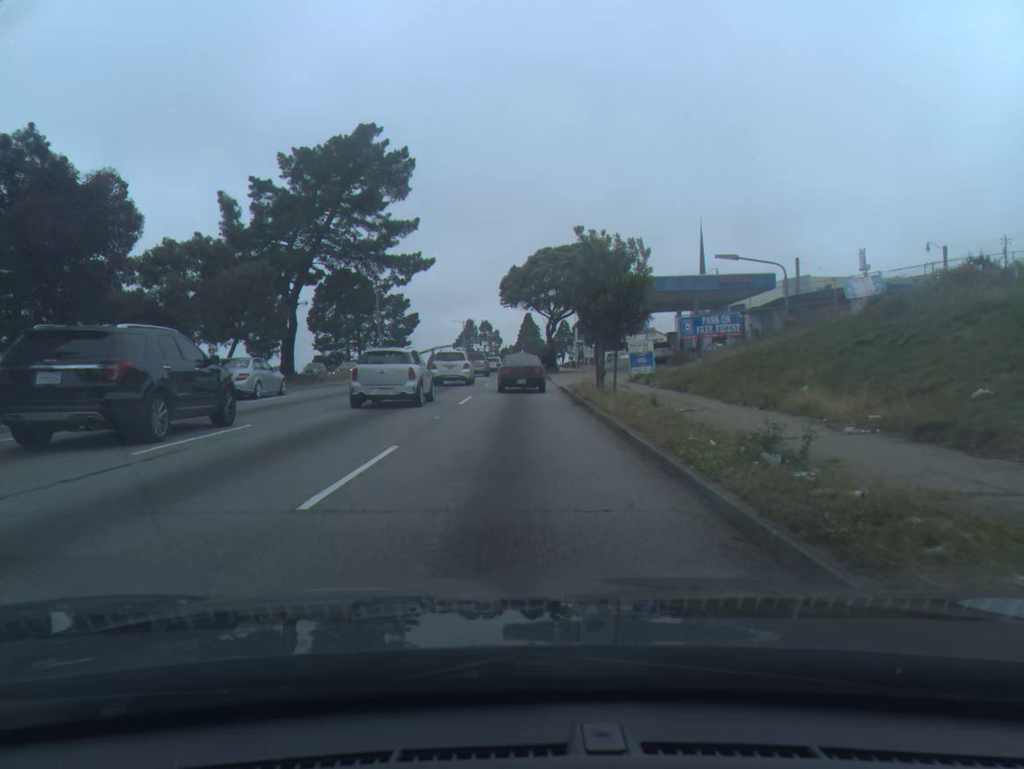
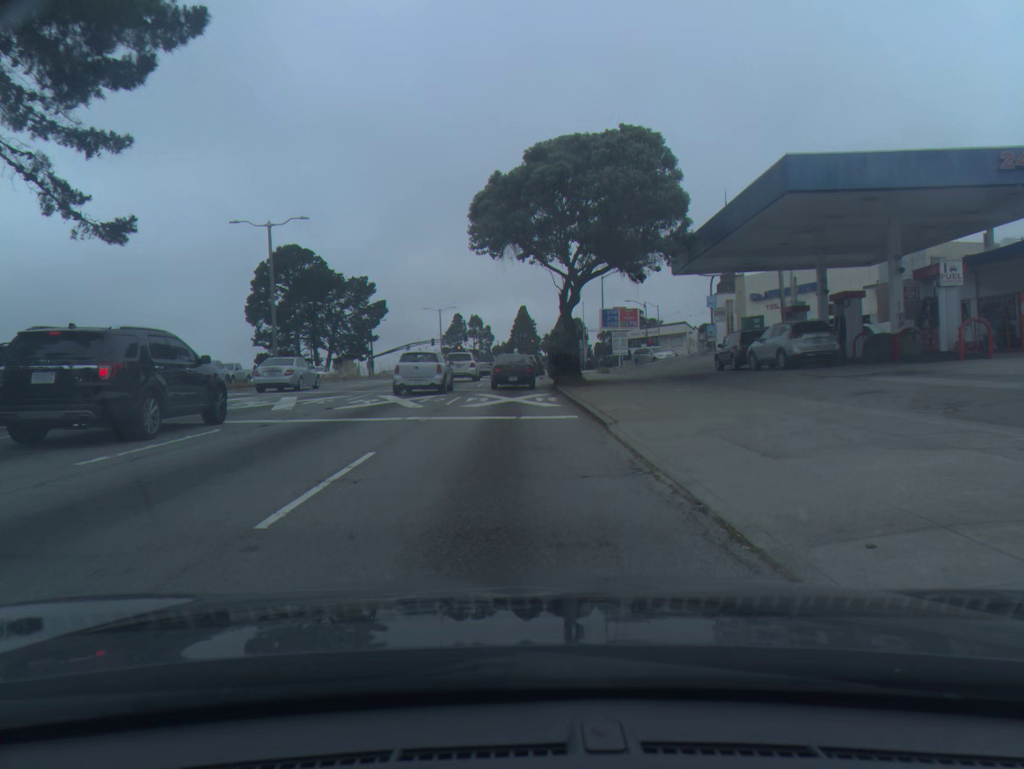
(+0.2, +30.3) m; 0°
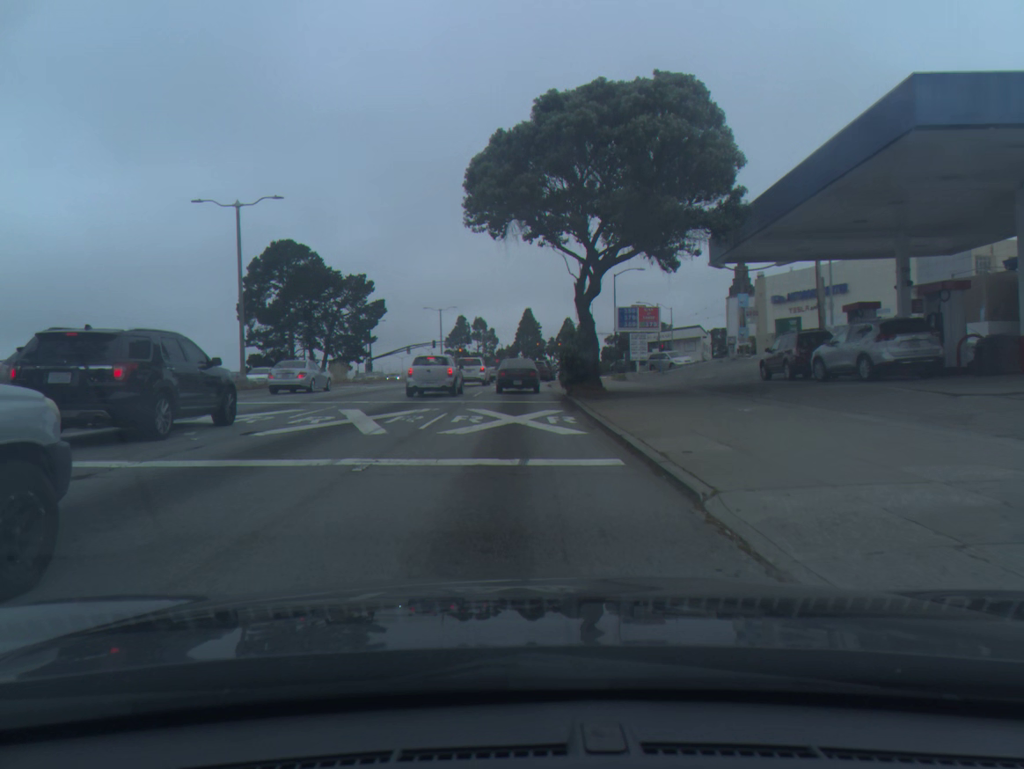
(0.0, +6.2) m; 0°
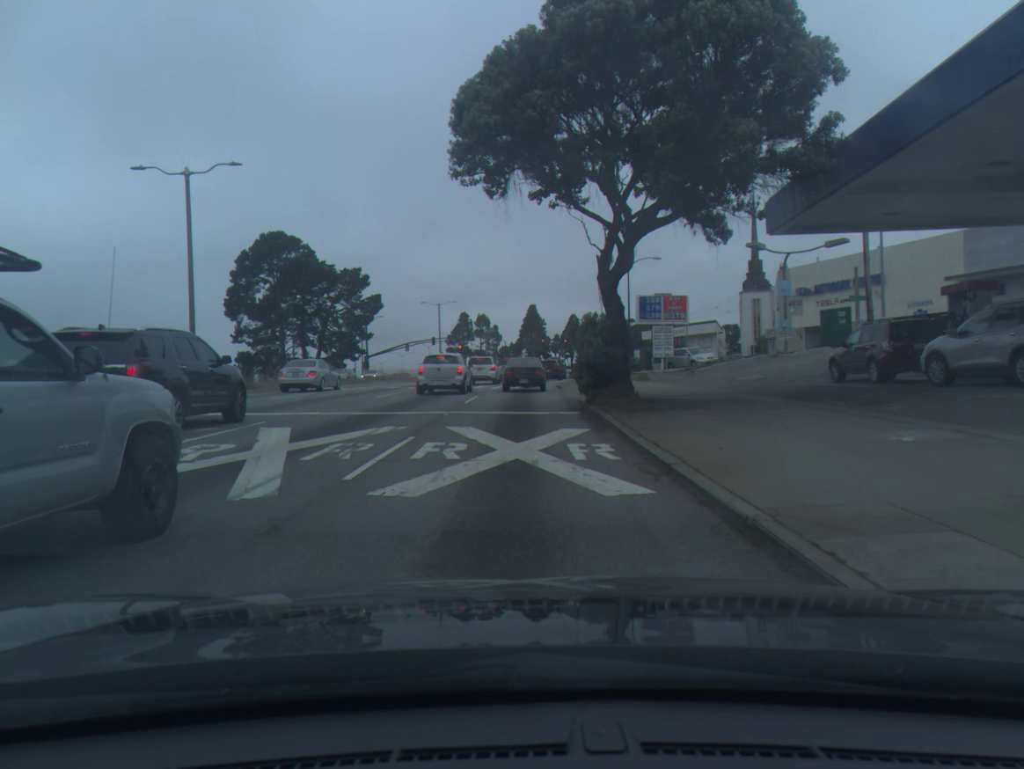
(0.0, +6.4) m; 0°
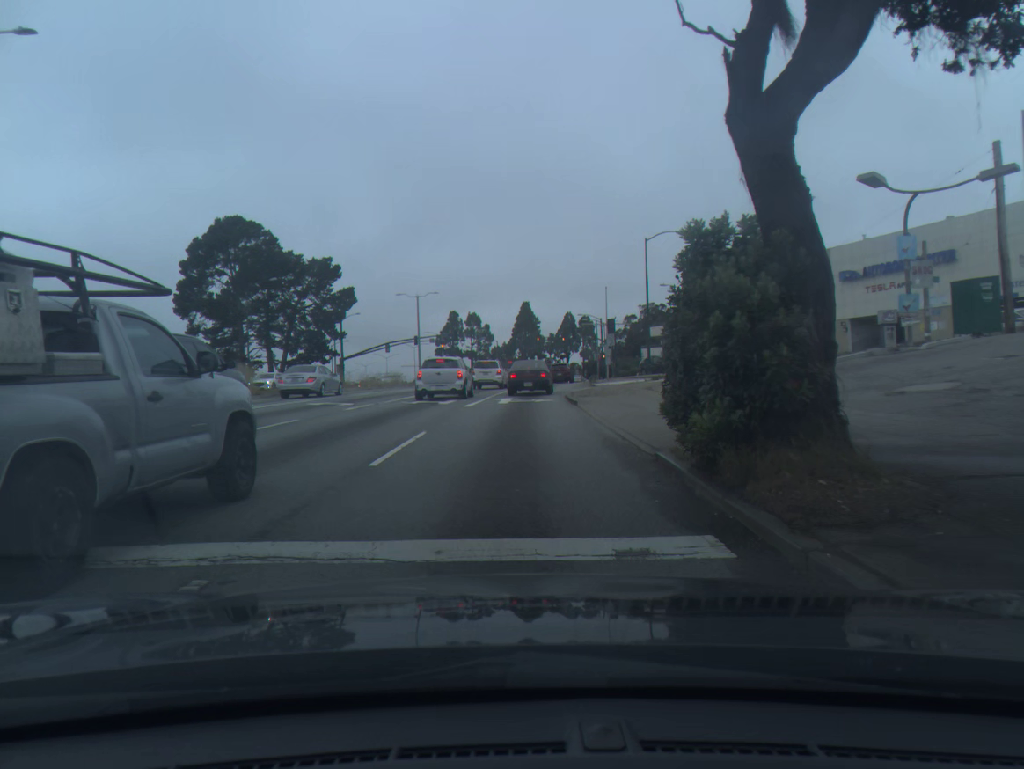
(+0.1, +13.1) m; +1°
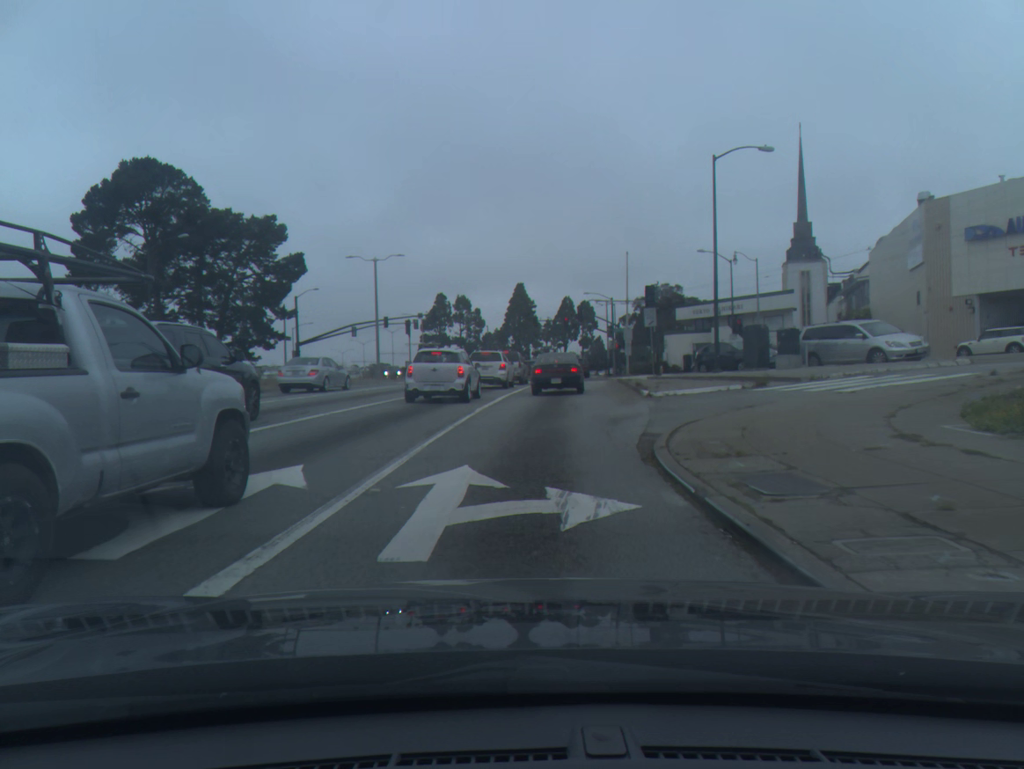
(+0.1, +19.6) m; +1°
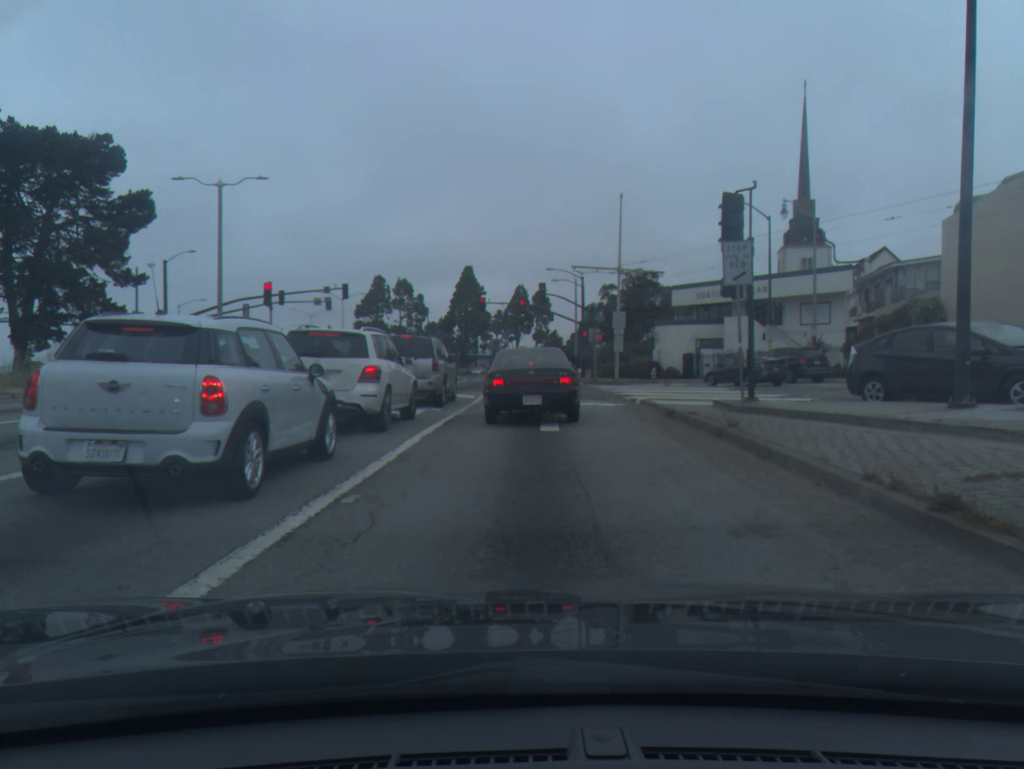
(+0.8, +22.5) m; +3°
